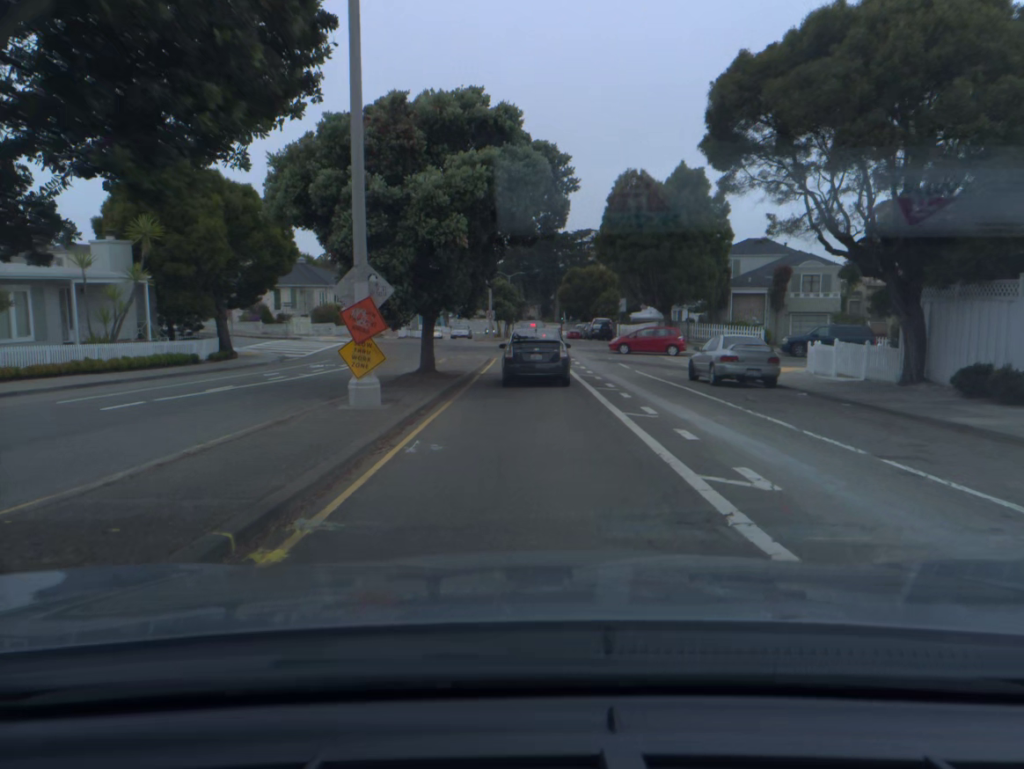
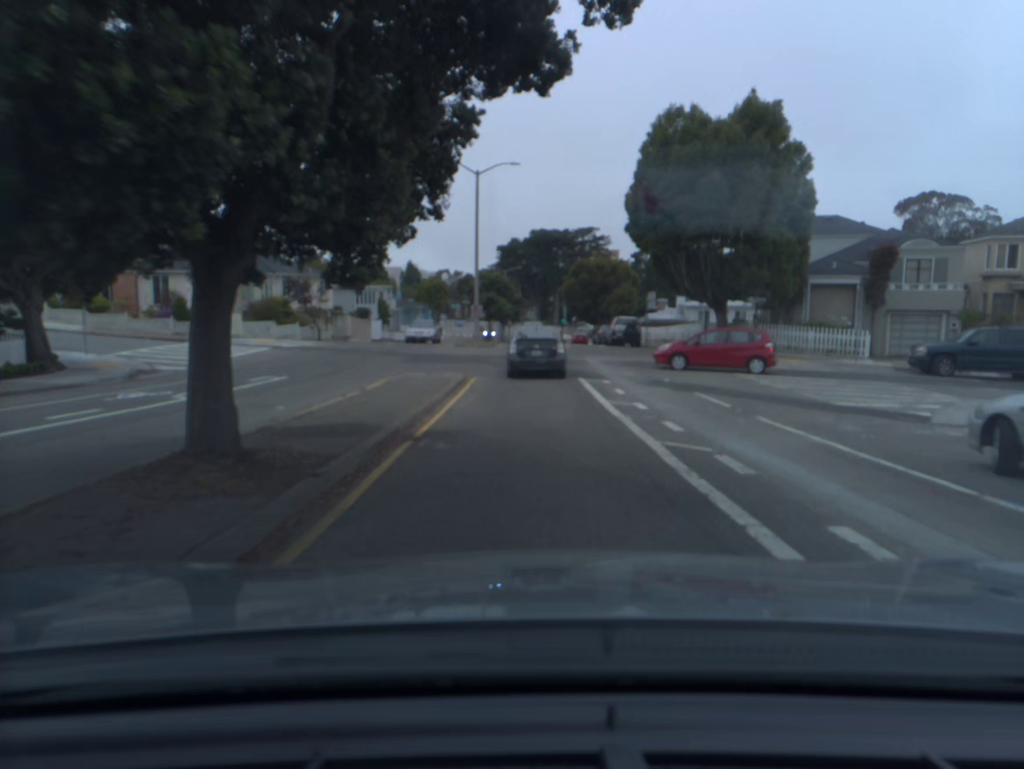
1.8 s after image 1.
(+0.1, +15.4) m; 0°
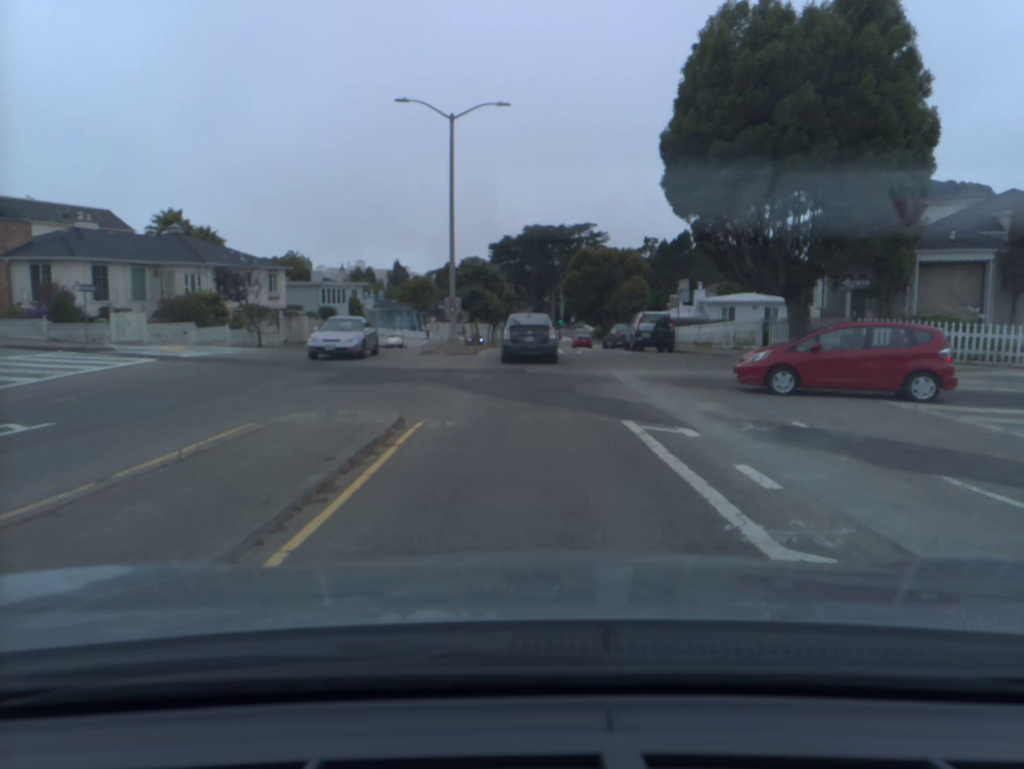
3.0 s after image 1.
(+0.1, +11.0) m; 0°
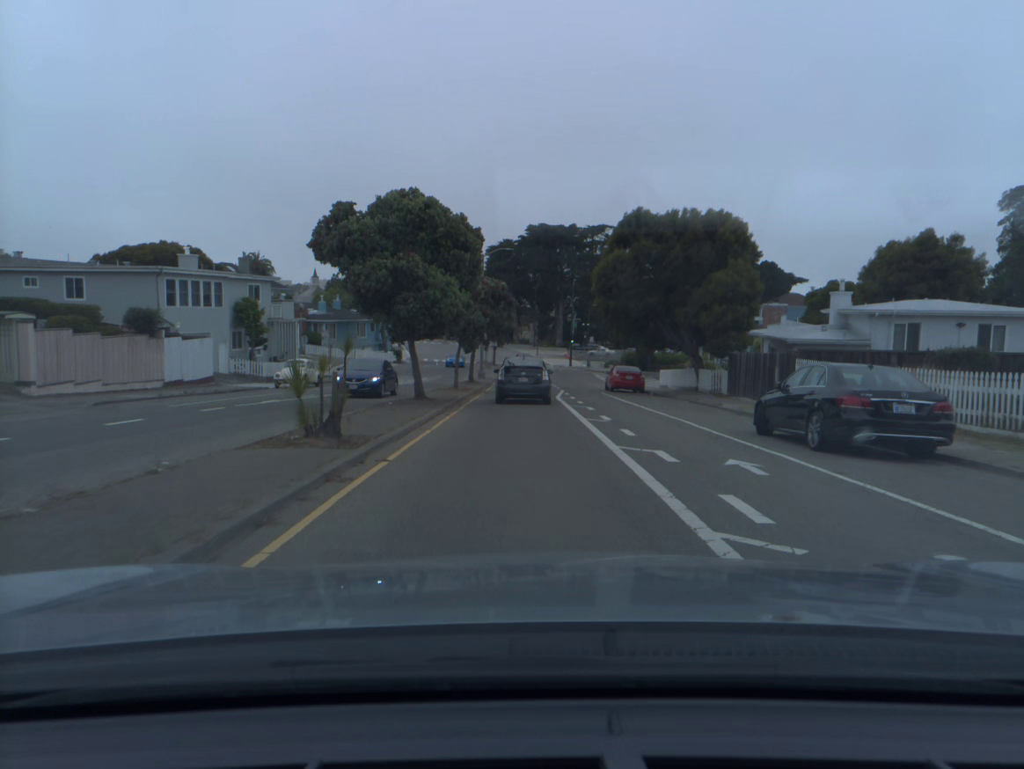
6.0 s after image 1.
(+0.2, +30.3) m; 0°
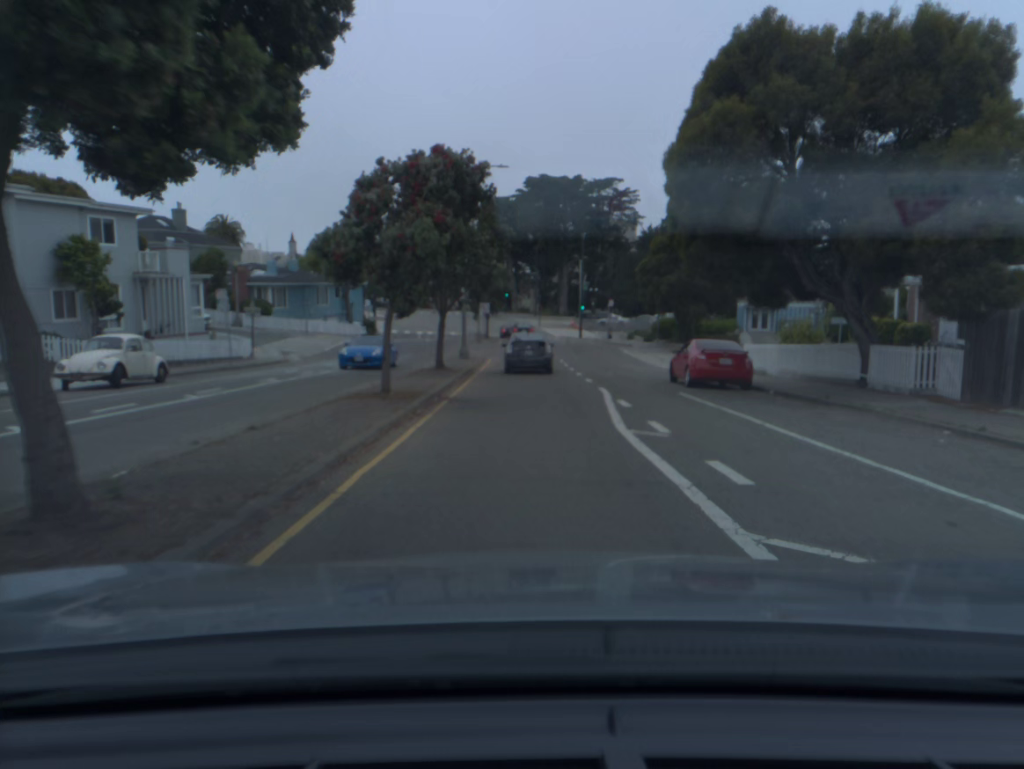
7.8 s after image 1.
(0.0, +18.7) m; +1°
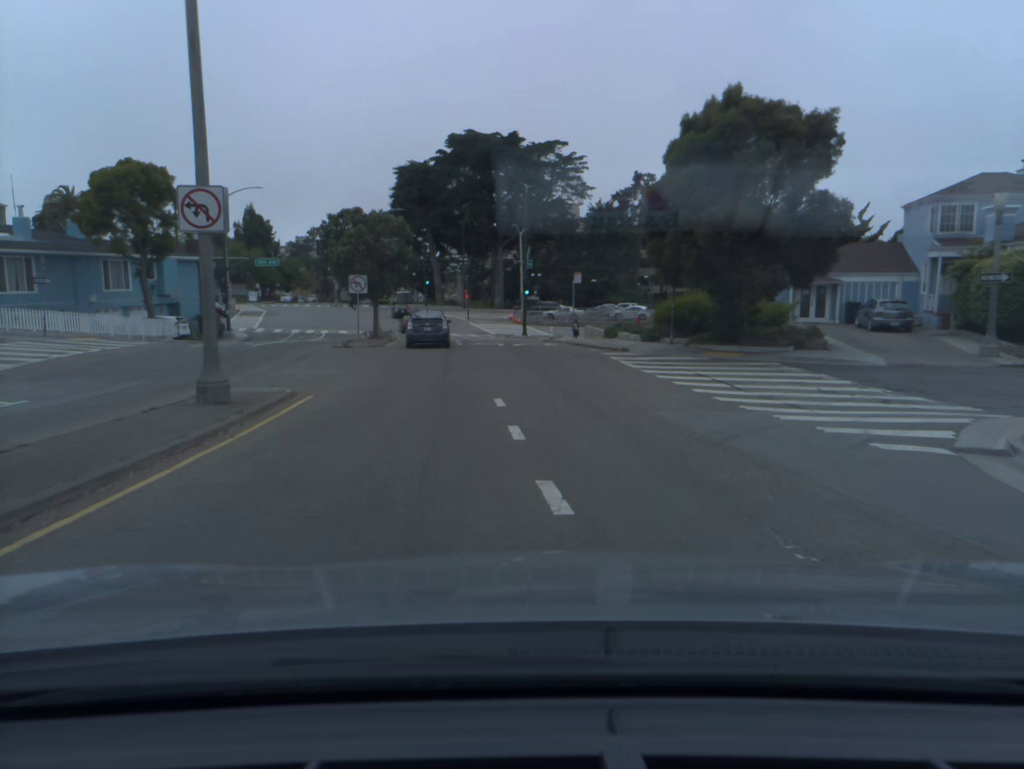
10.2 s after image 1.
(+1.1, +25.5) m; +5°
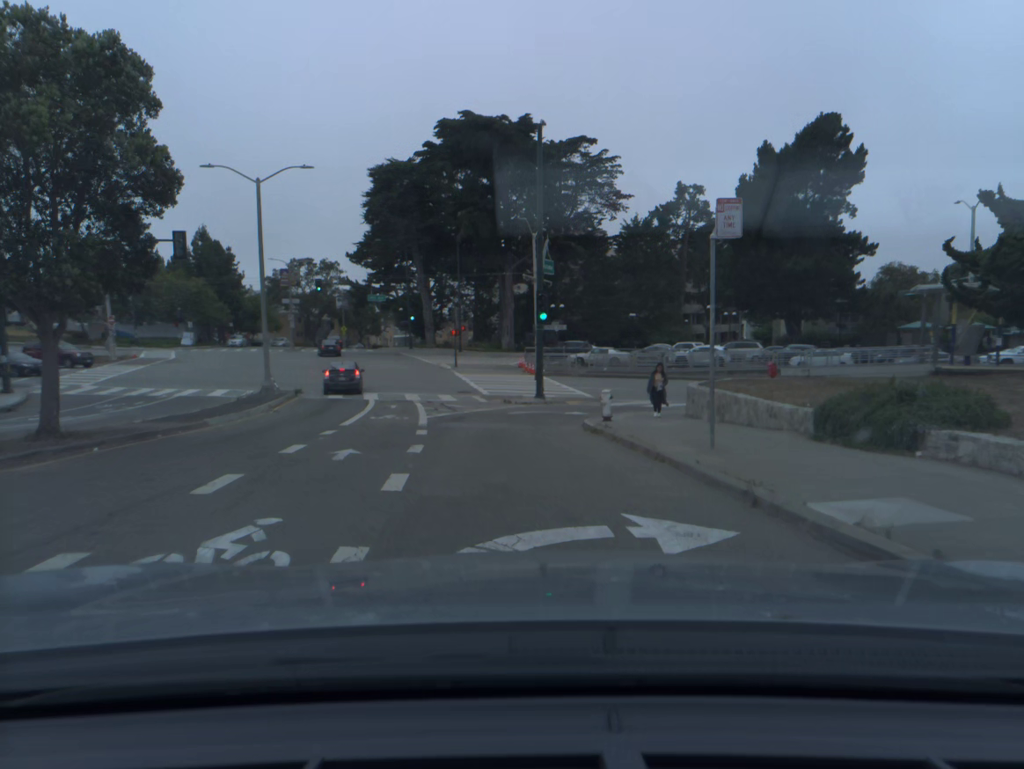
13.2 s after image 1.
(+0.1, +29.9) m; -2°
